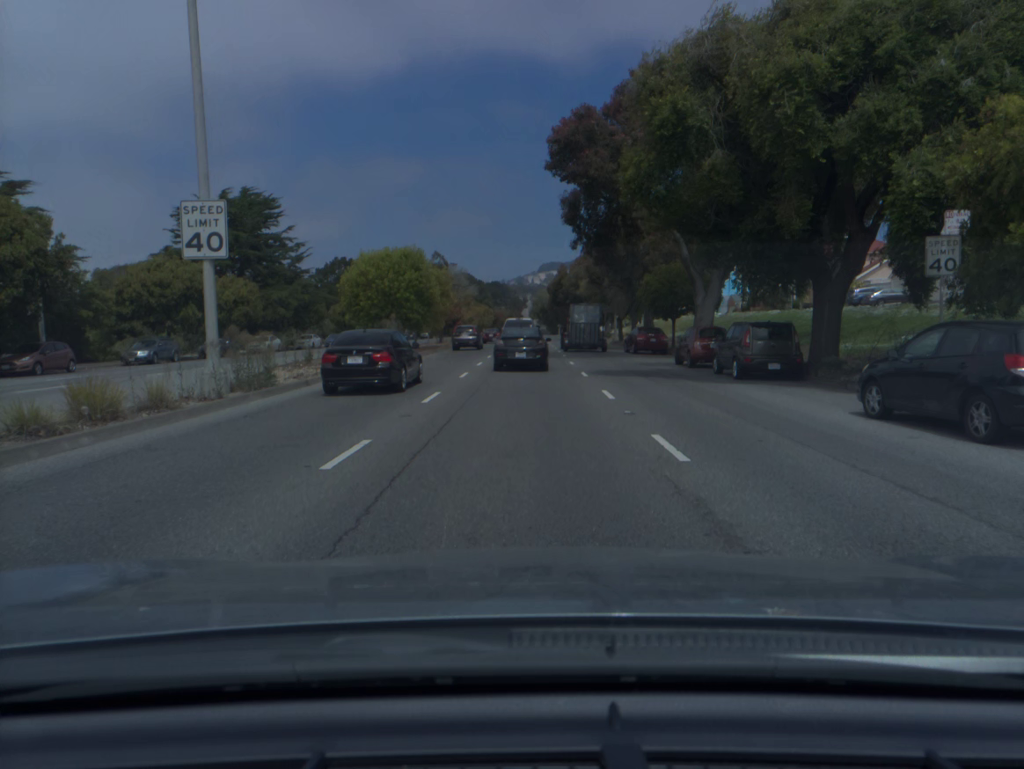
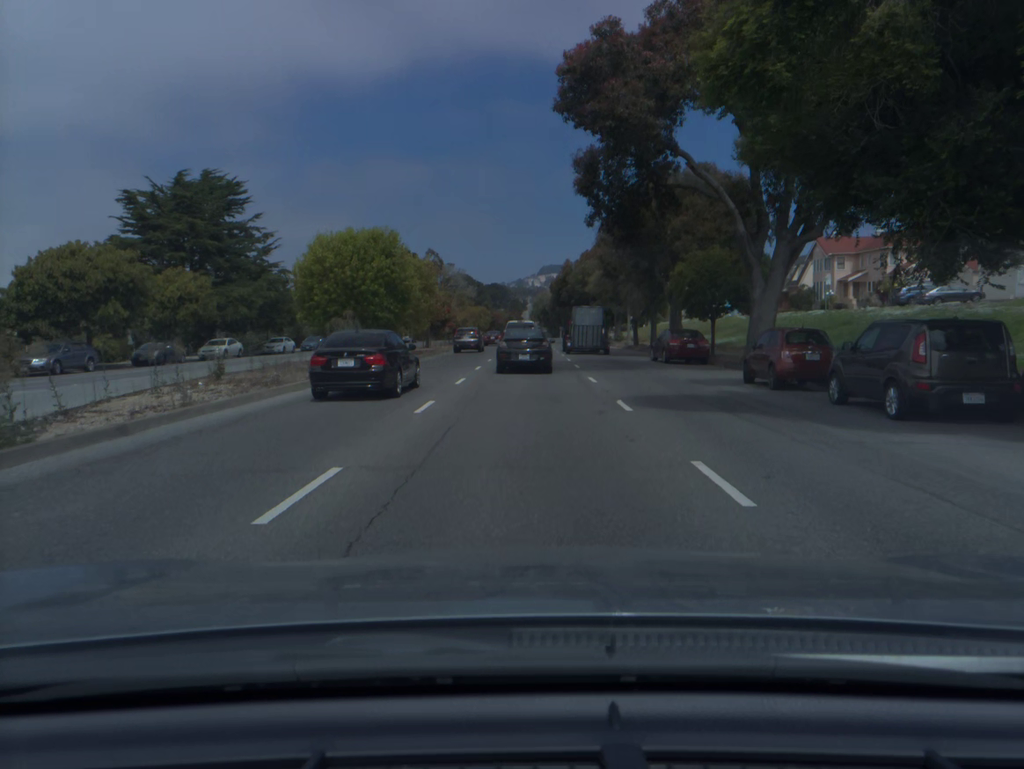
(0.0, +9.4) m; 0°
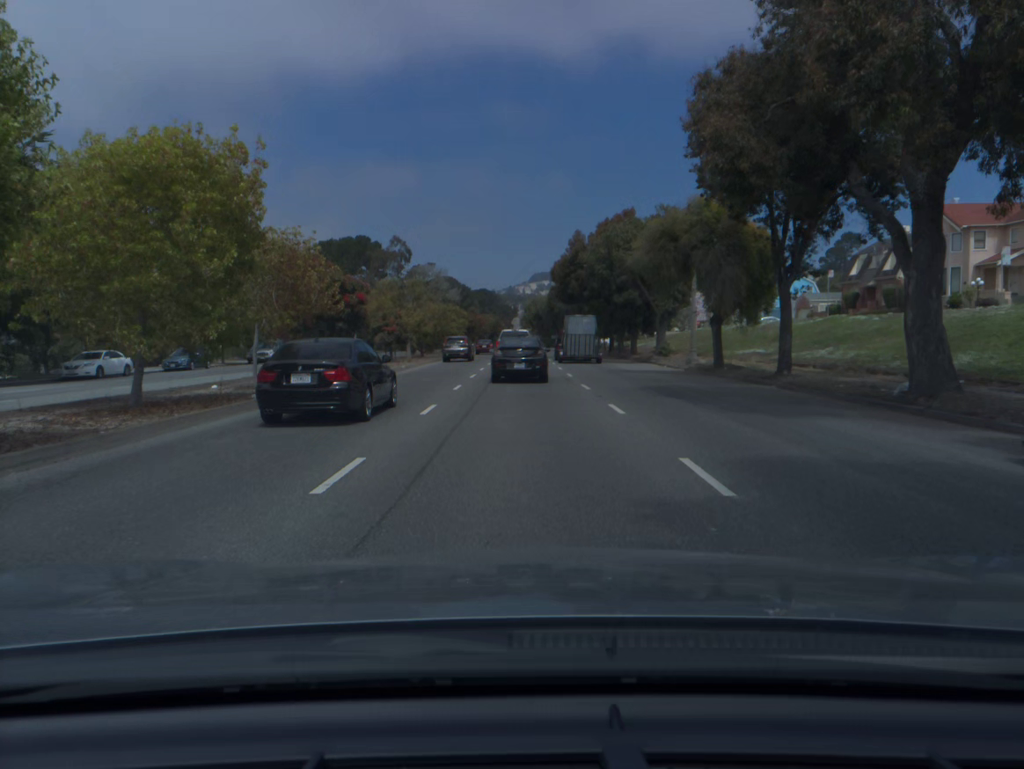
(+0.2, +28.0) m; +1°
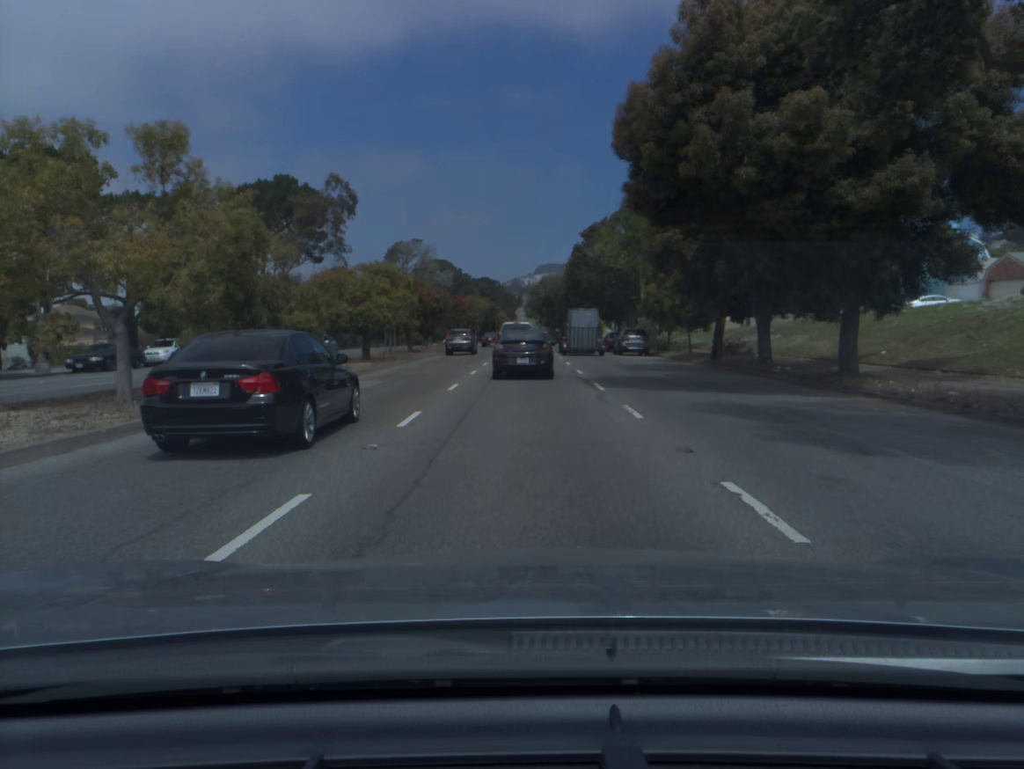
(0.0, +38.7) m; 0°
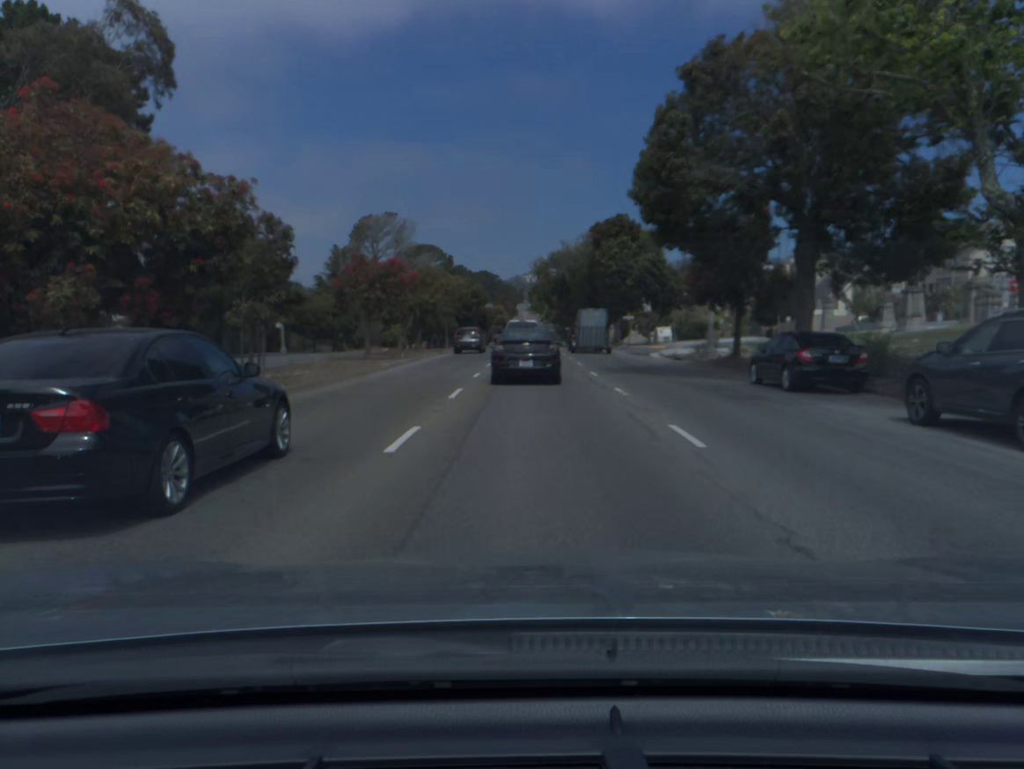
(-0.2, +39.2) m; 0°
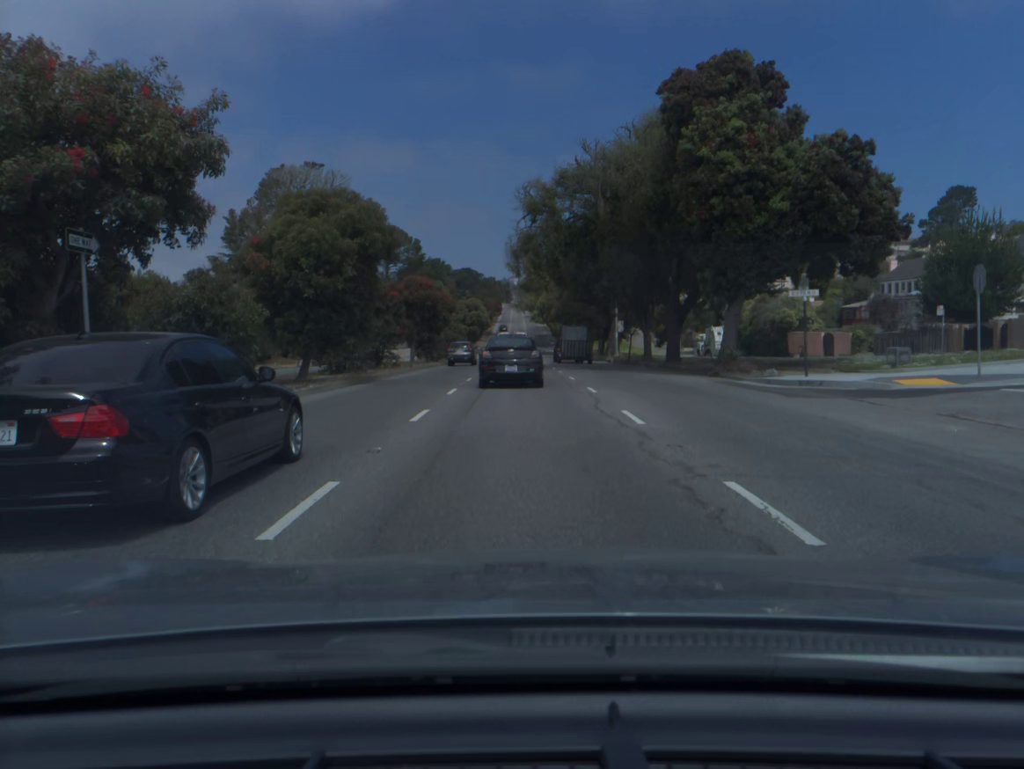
(+0.4, +47.8) m; +1°
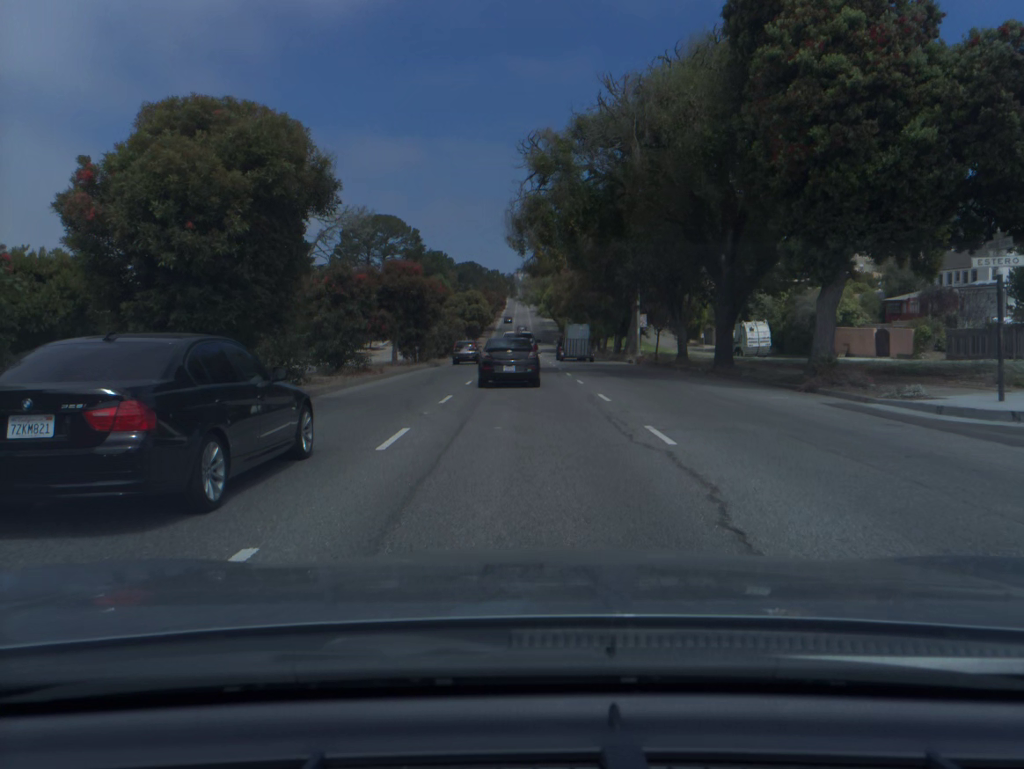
(0.0, +9.6) m; 0°
